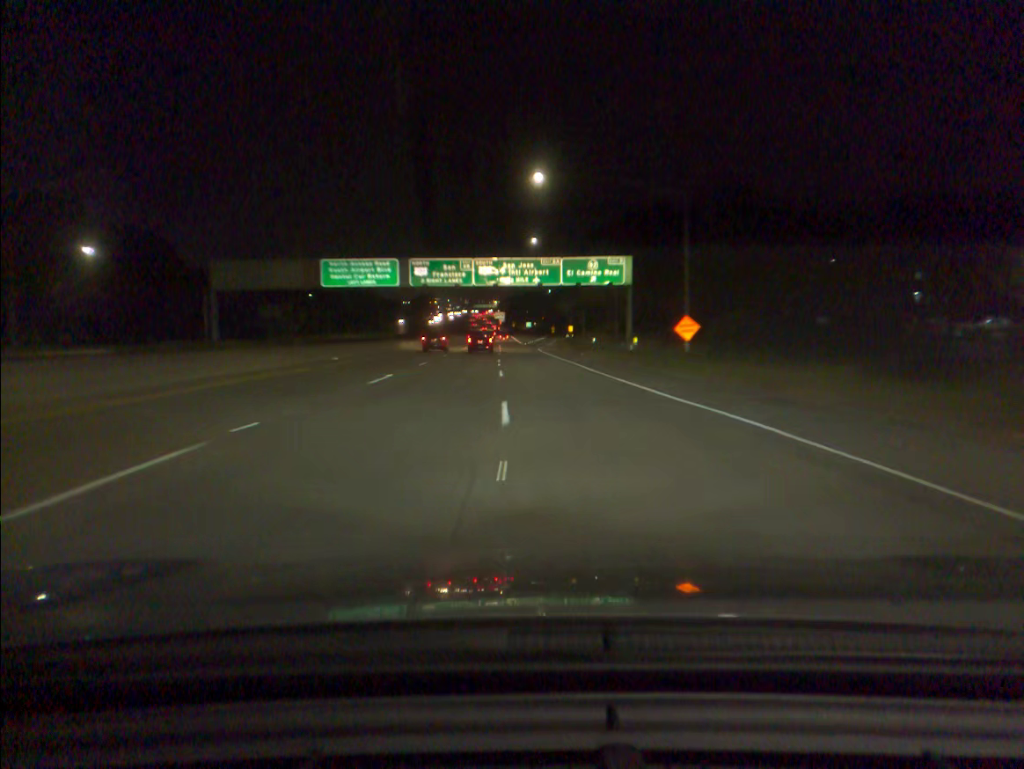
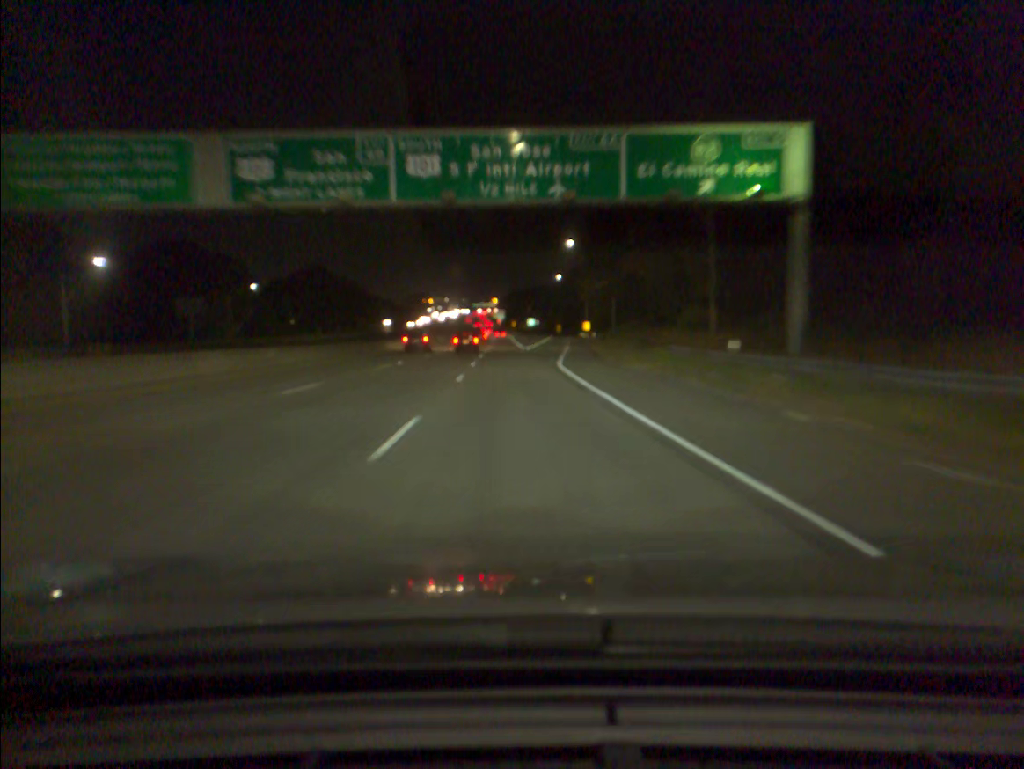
(+0.1, +47.8) m; 0°
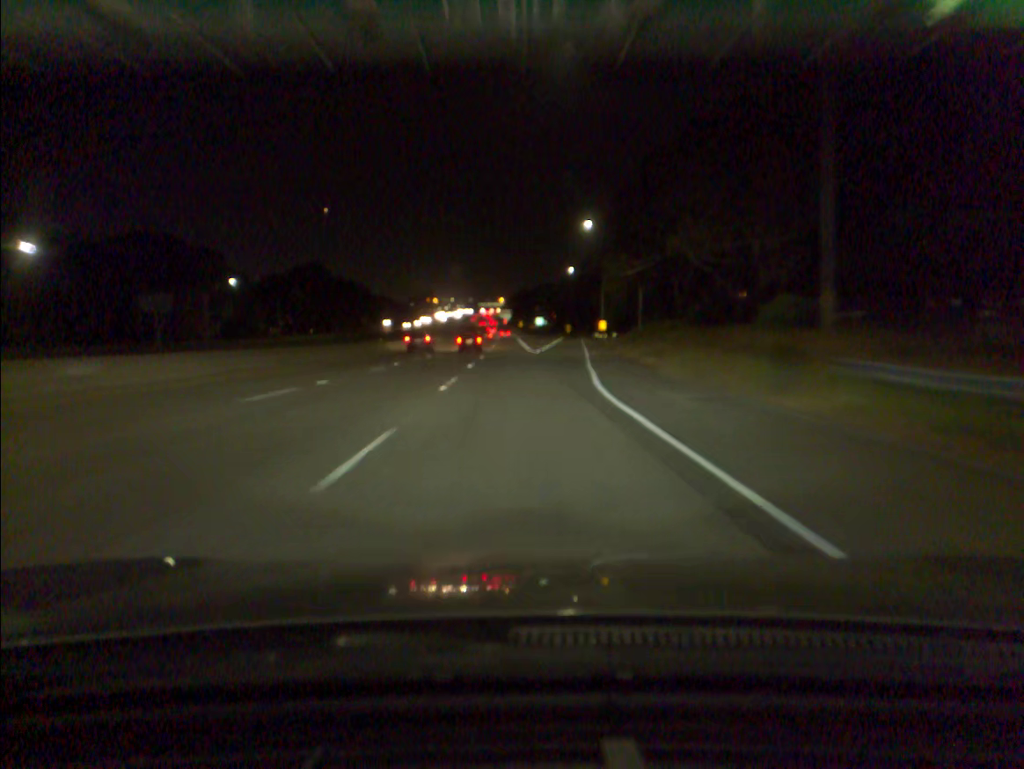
(-0.1, +16.3) m; -1°
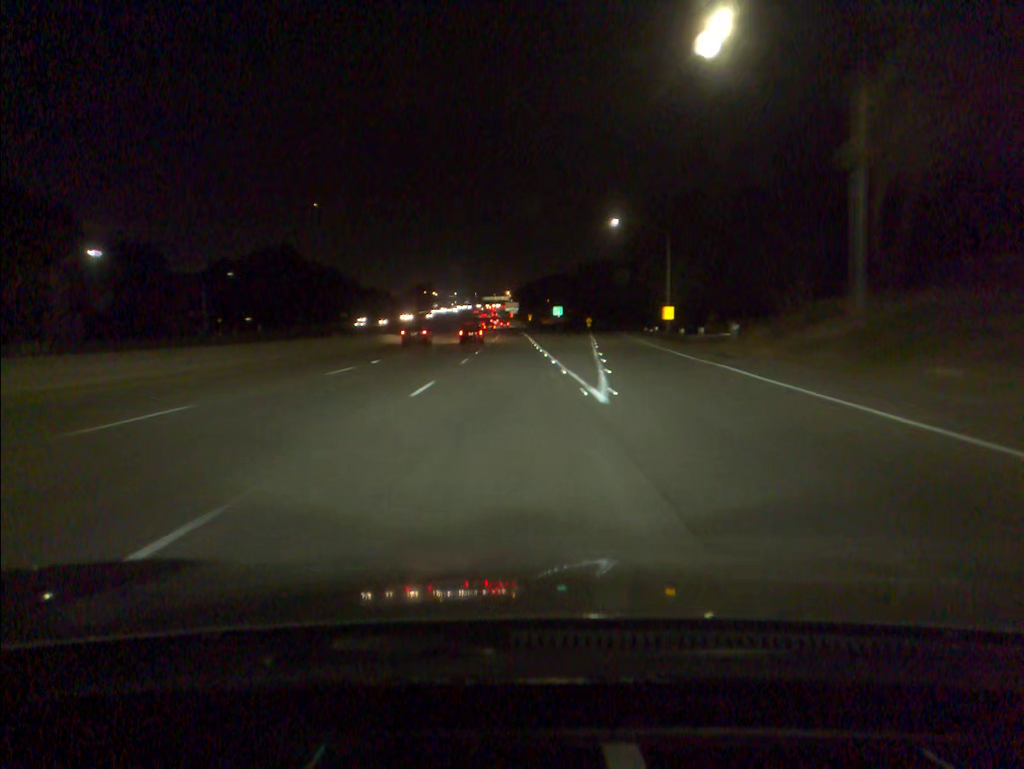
(-0.3, +50.0) m; -1°
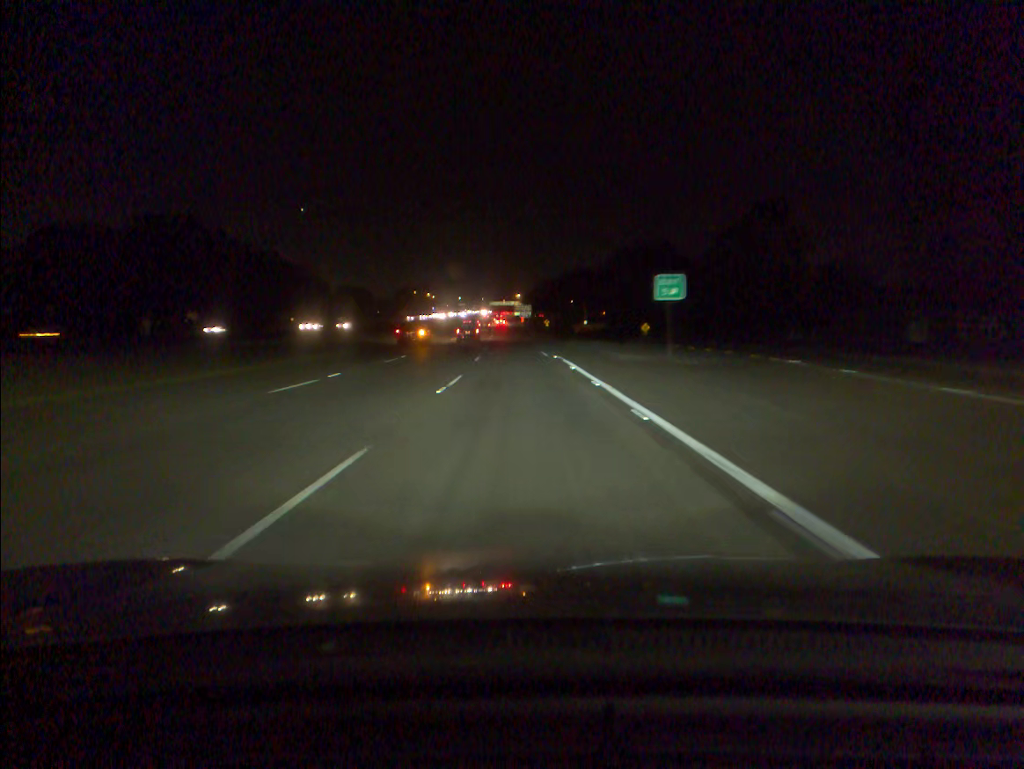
(-1.1, +86.3) m; -1°
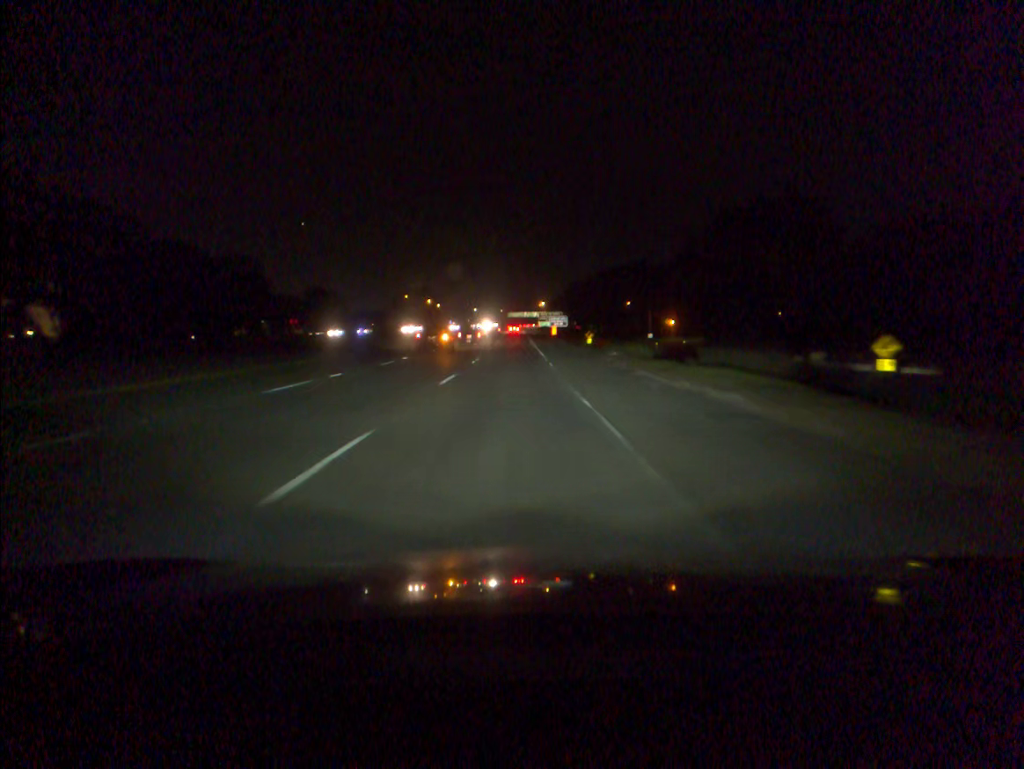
(-1.4, +89.7) m; -2°
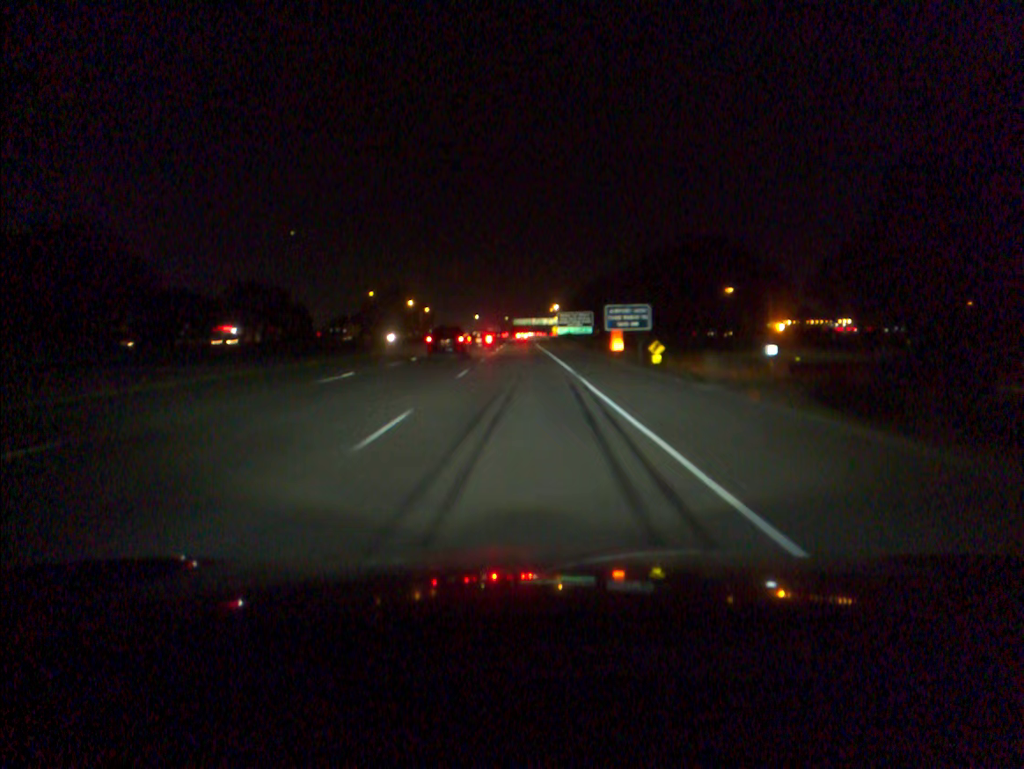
(-0.6, +74.0) m; -1°
